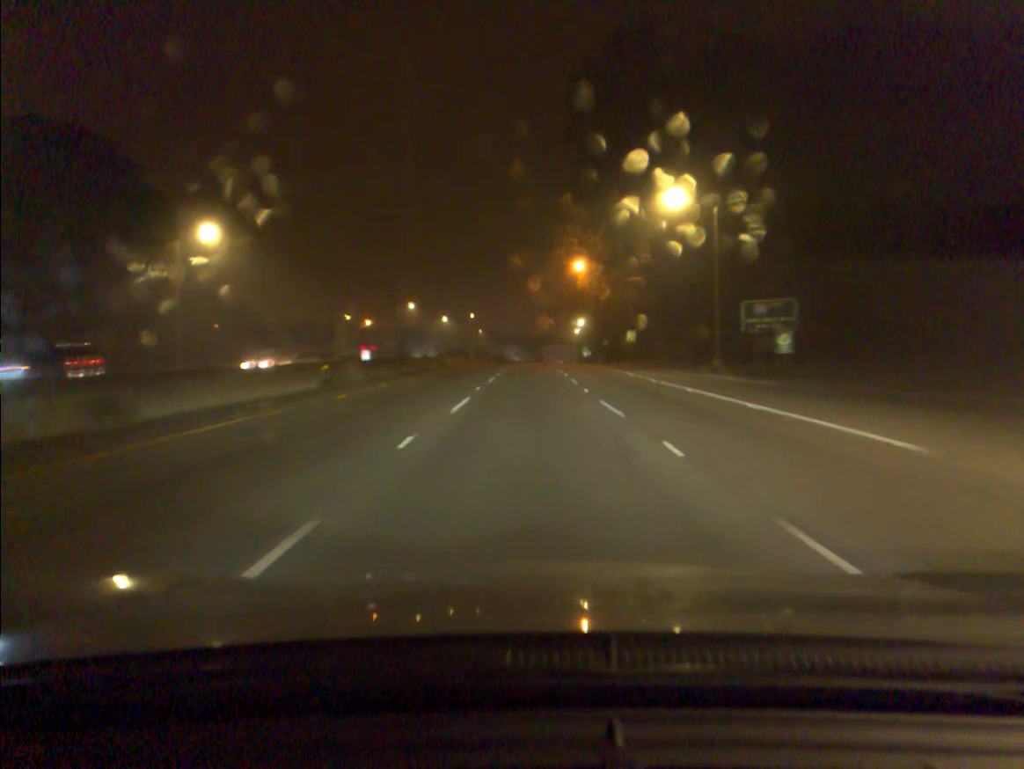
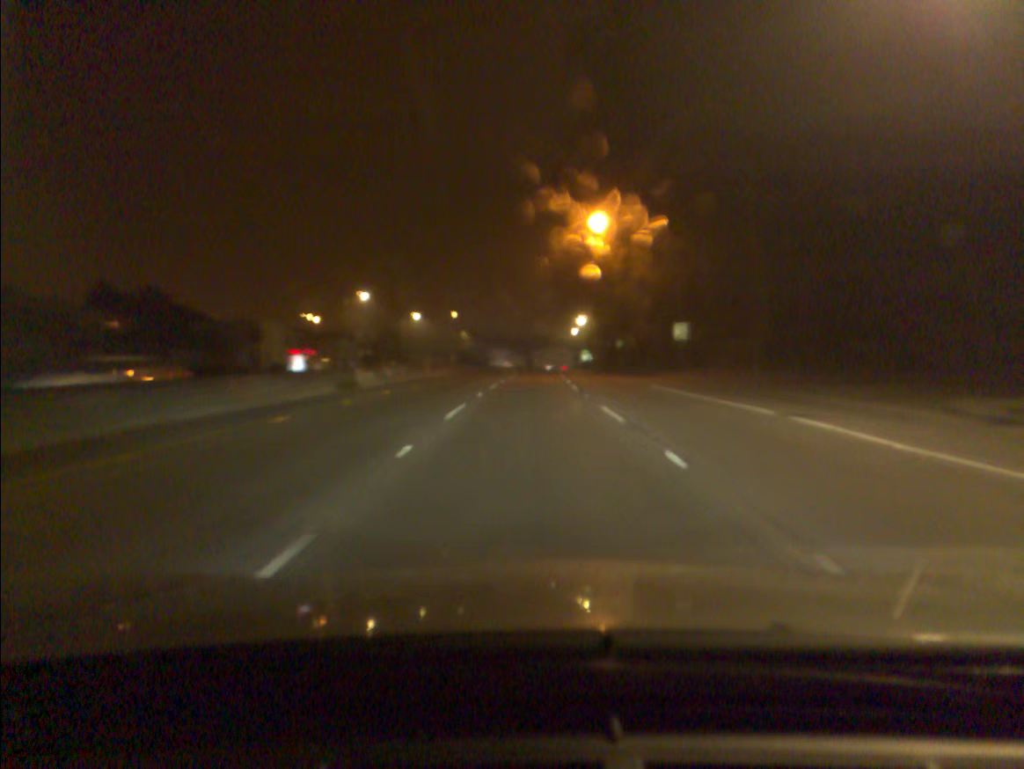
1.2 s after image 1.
(+0.2, +30.3) m; +1°
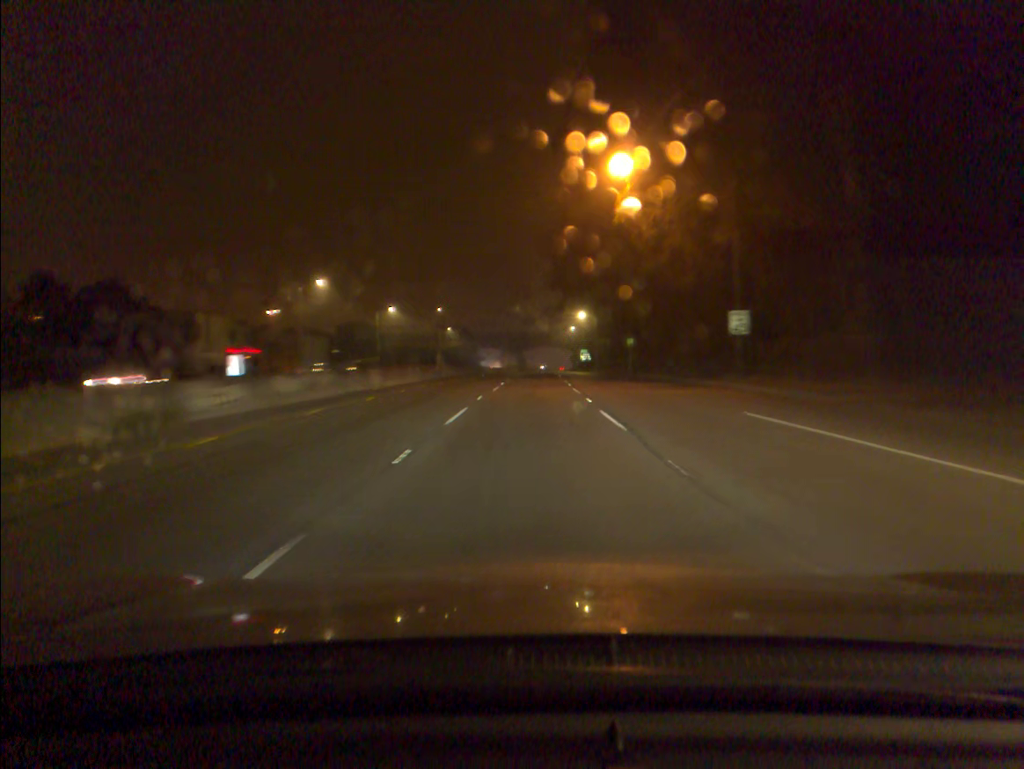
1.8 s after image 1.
(+0.1, +15.1) m; +1°
